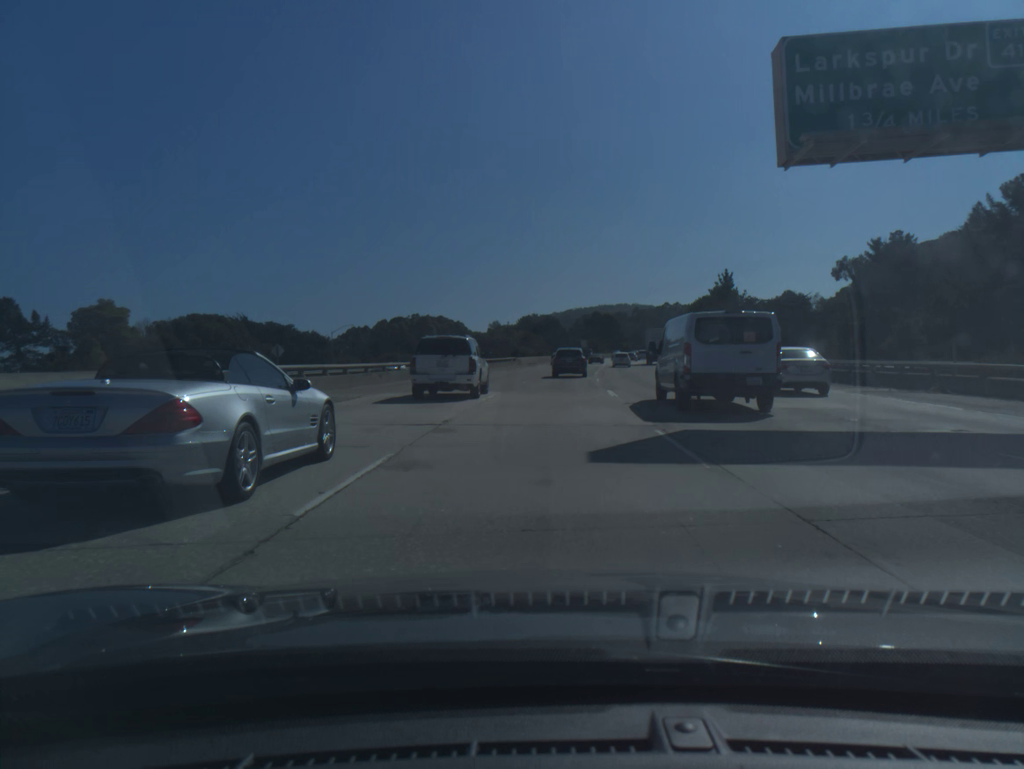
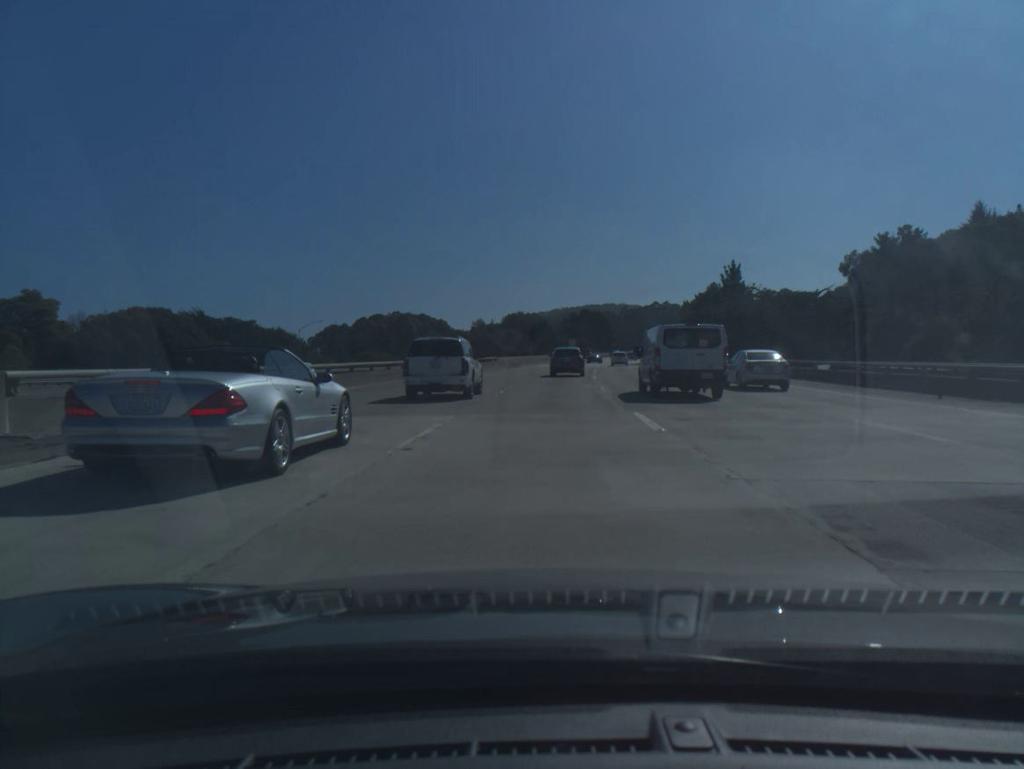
(+0.1, +10.6) m; +1°
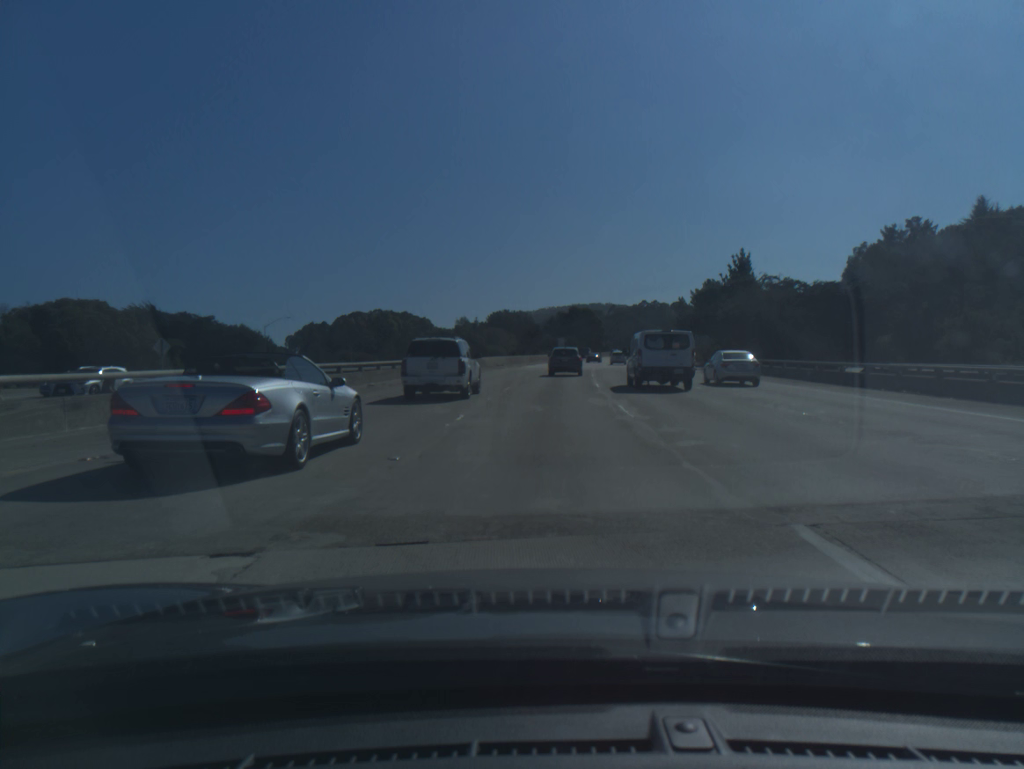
(+0.1, +10.7) m; +1°
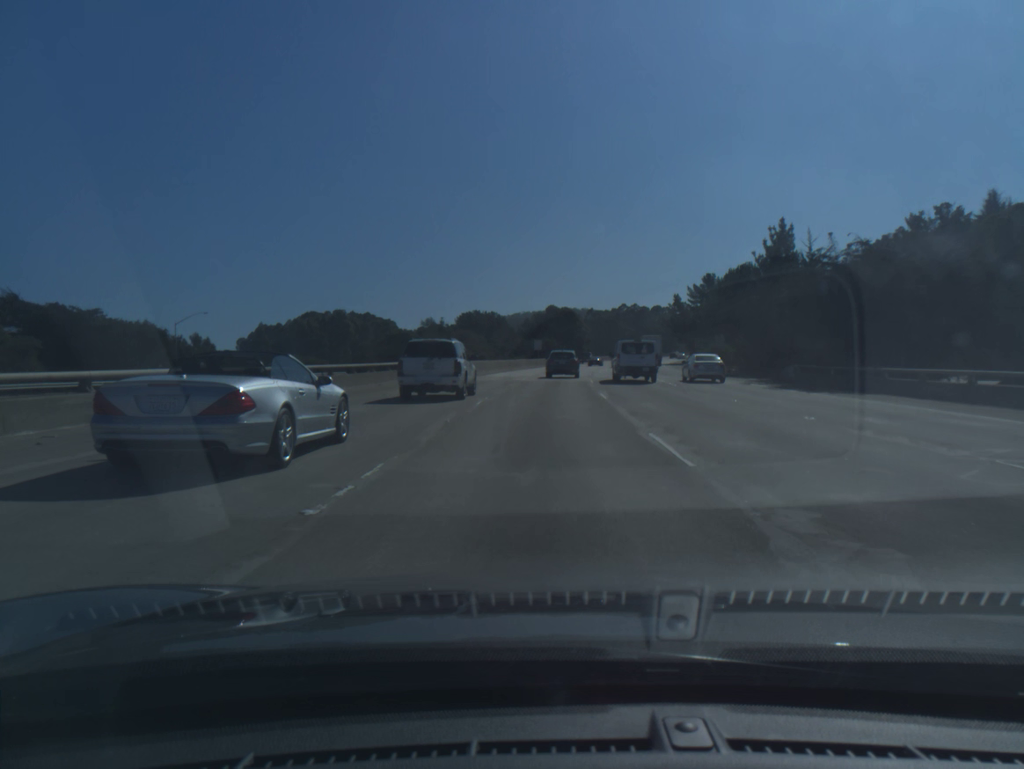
(+0.3, +21.6) m; +2°
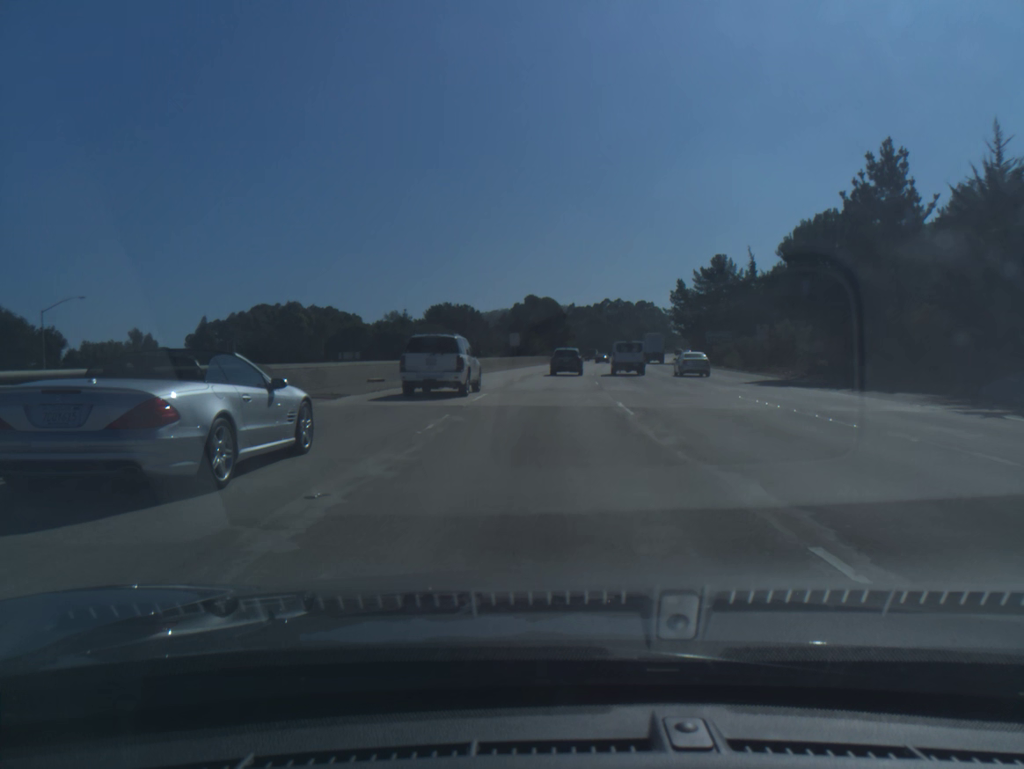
(+0.3, +21.9) m; +1°
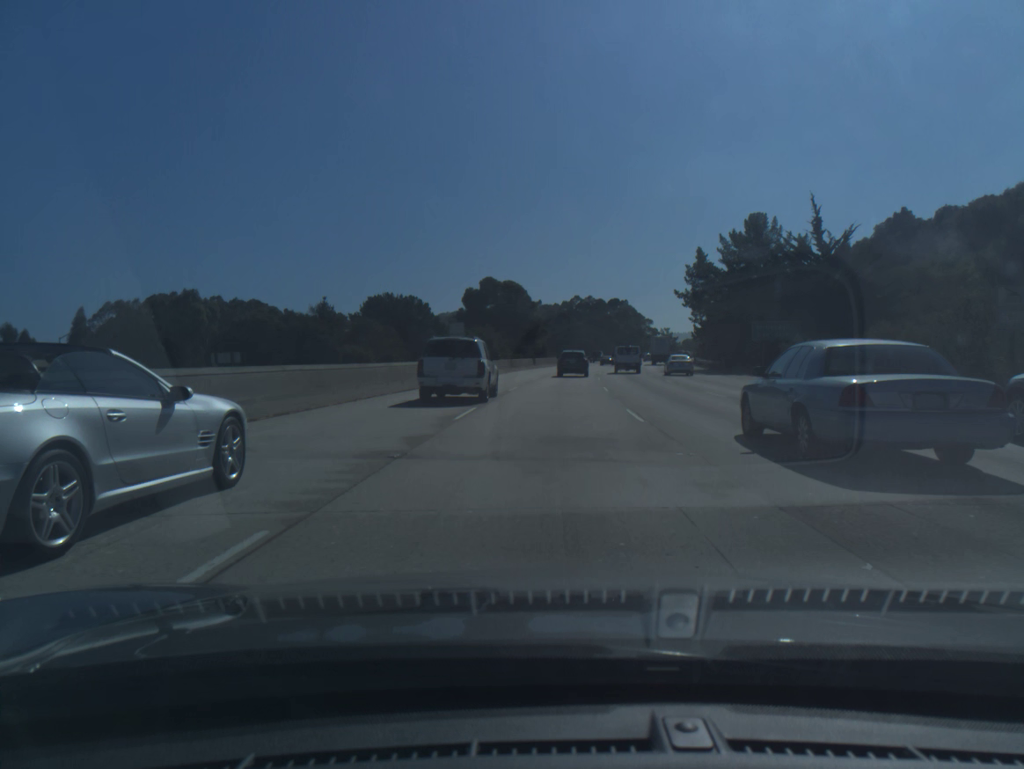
(+0.7, +33.7) m; +3°
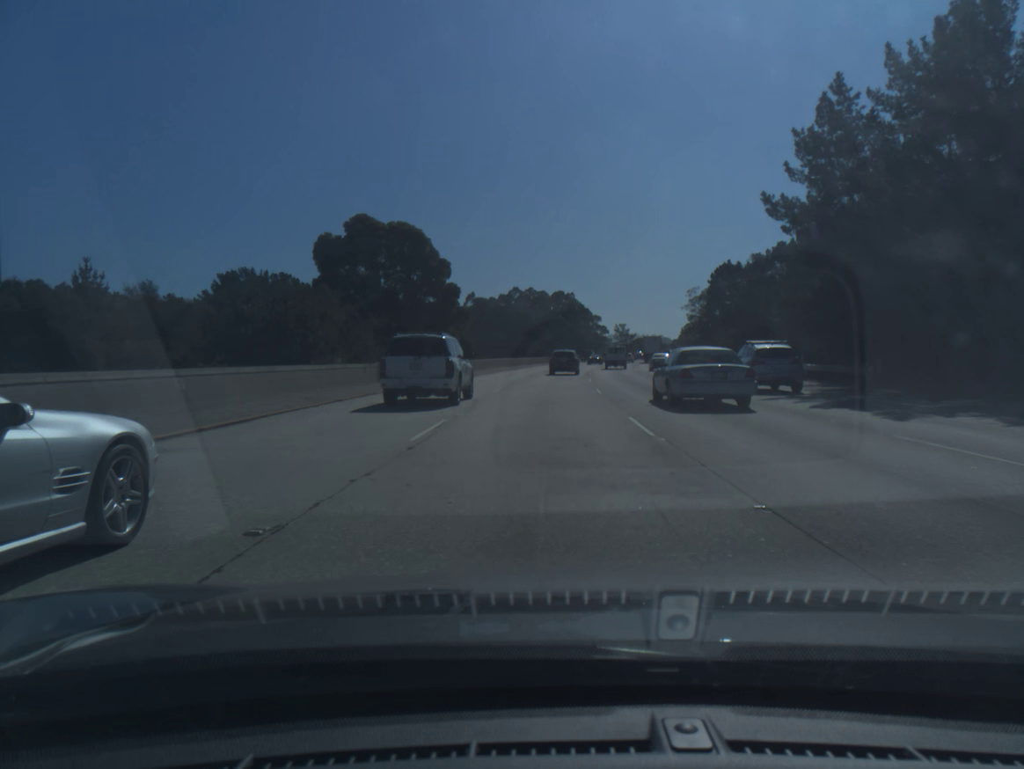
(+1.8, +46.5) m; +4°
